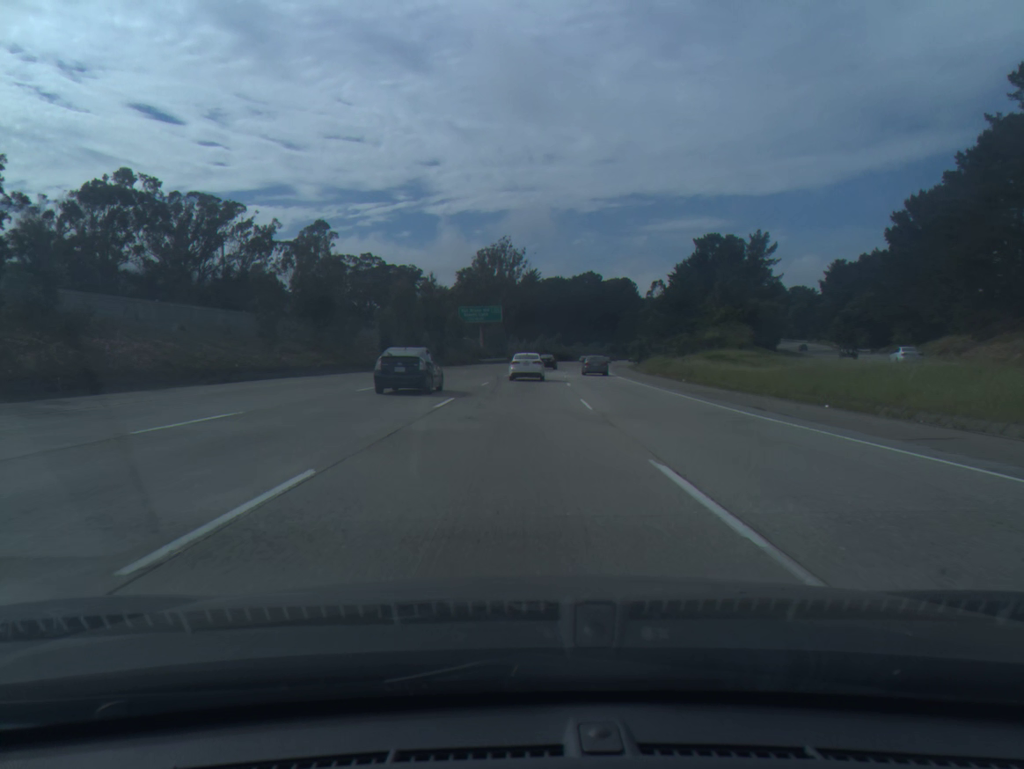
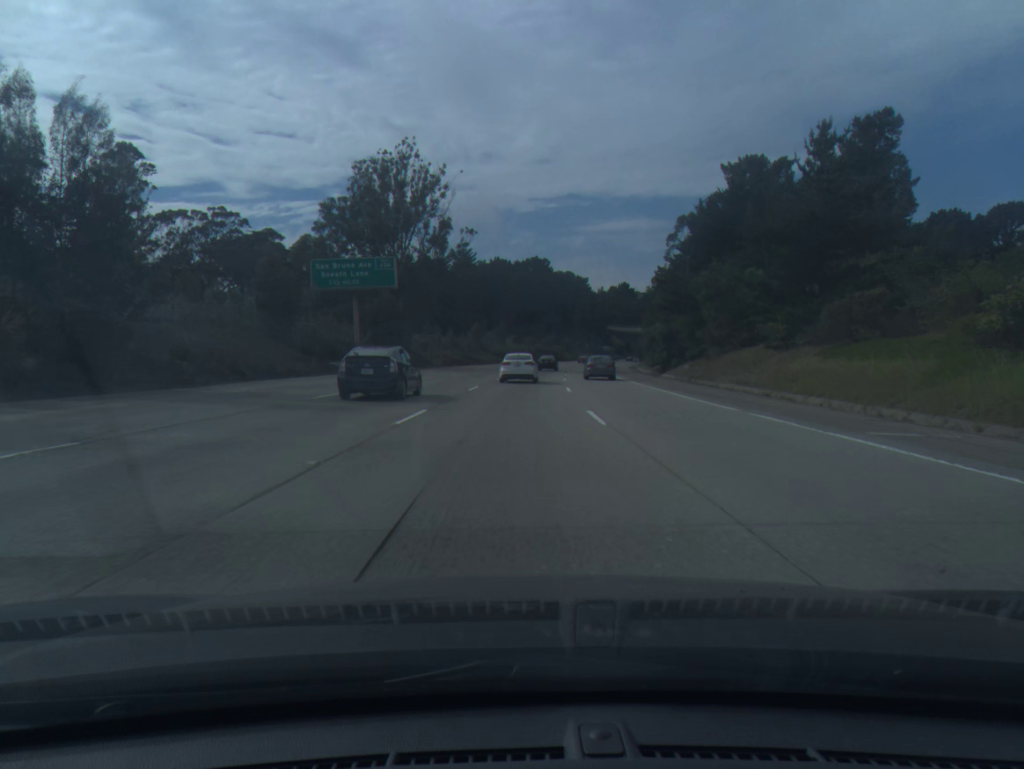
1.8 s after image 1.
(+2.4, +63.2) m; +4°
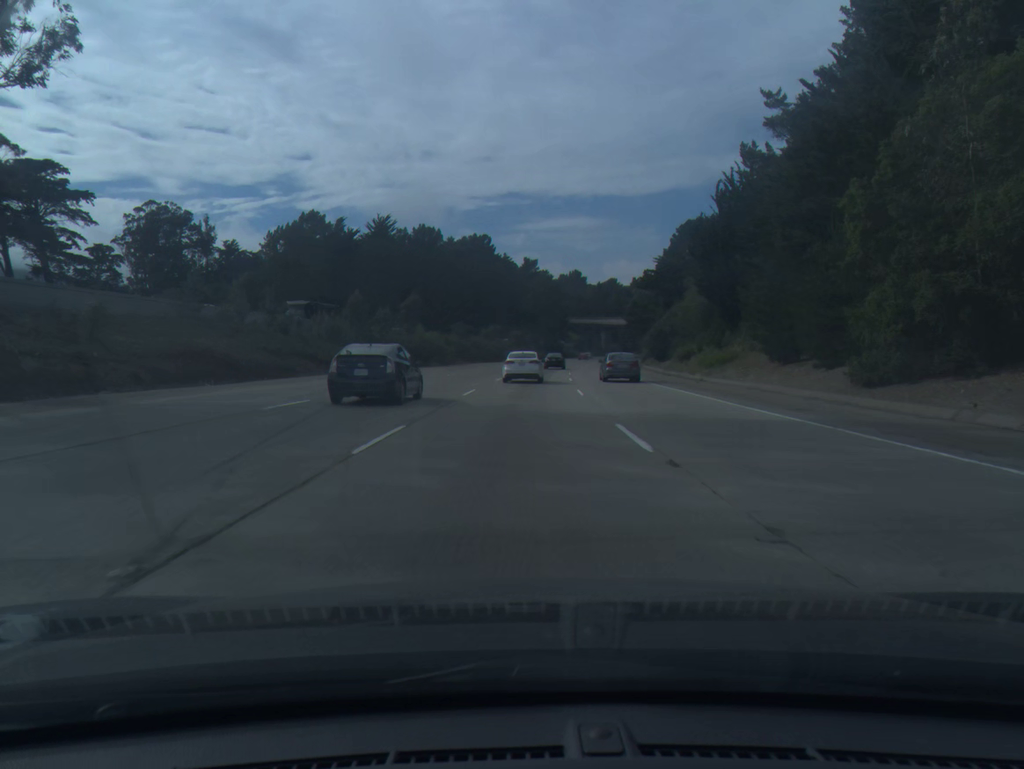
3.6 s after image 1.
(+2.2, +62.8) m; +4°
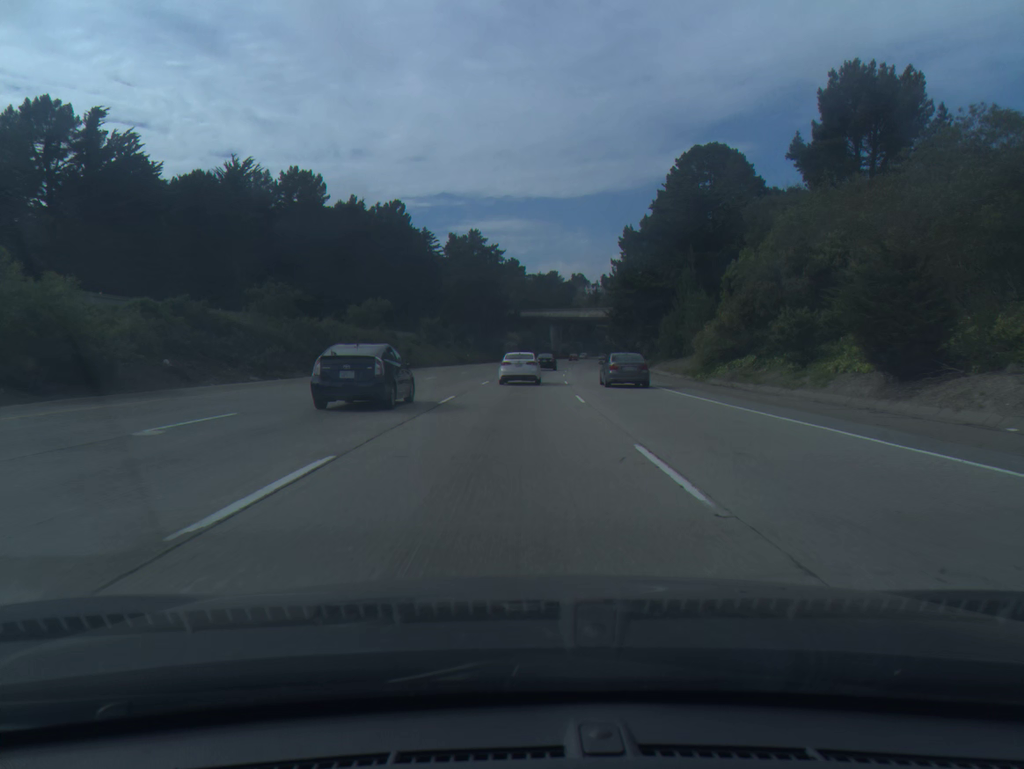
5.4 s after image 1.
(+2.7, +62.3) m; +5°
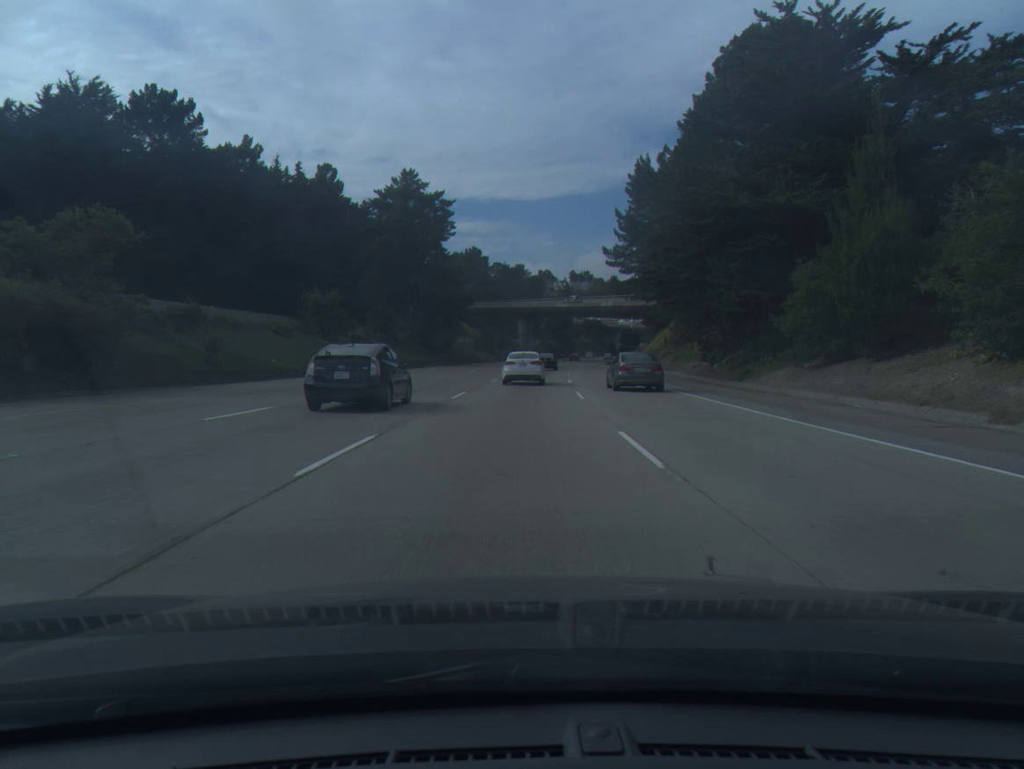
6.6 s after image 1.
(+0.9, +41.4) m; +3°
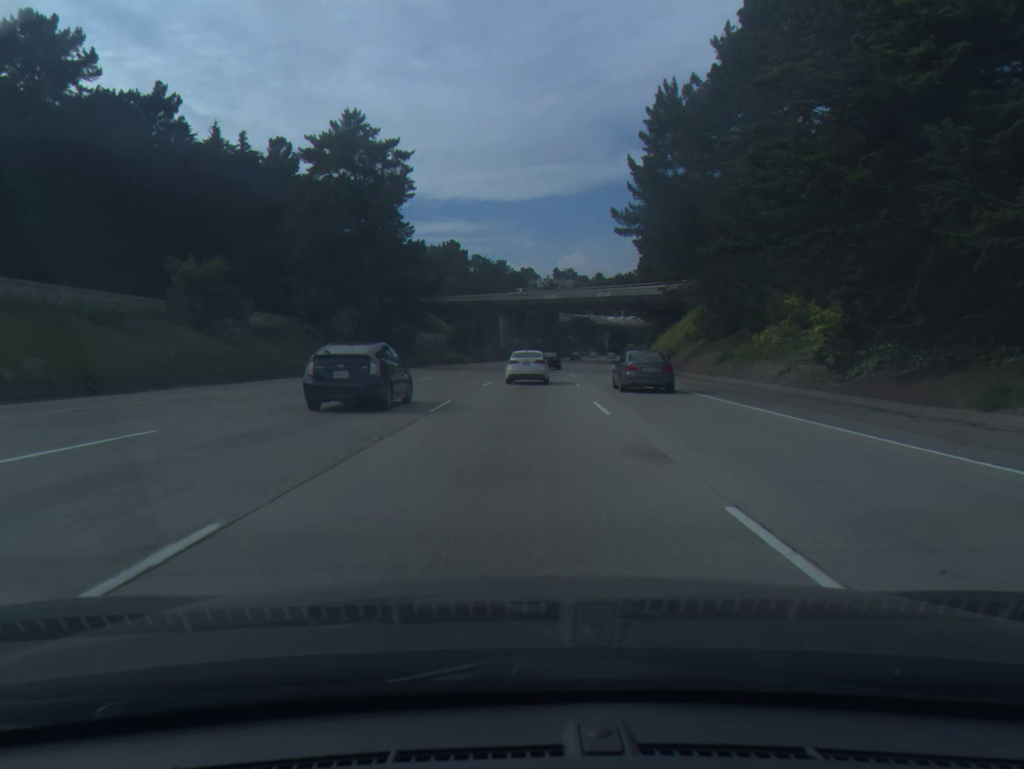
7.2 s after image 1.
(+0.2, +20.6) m; +1°
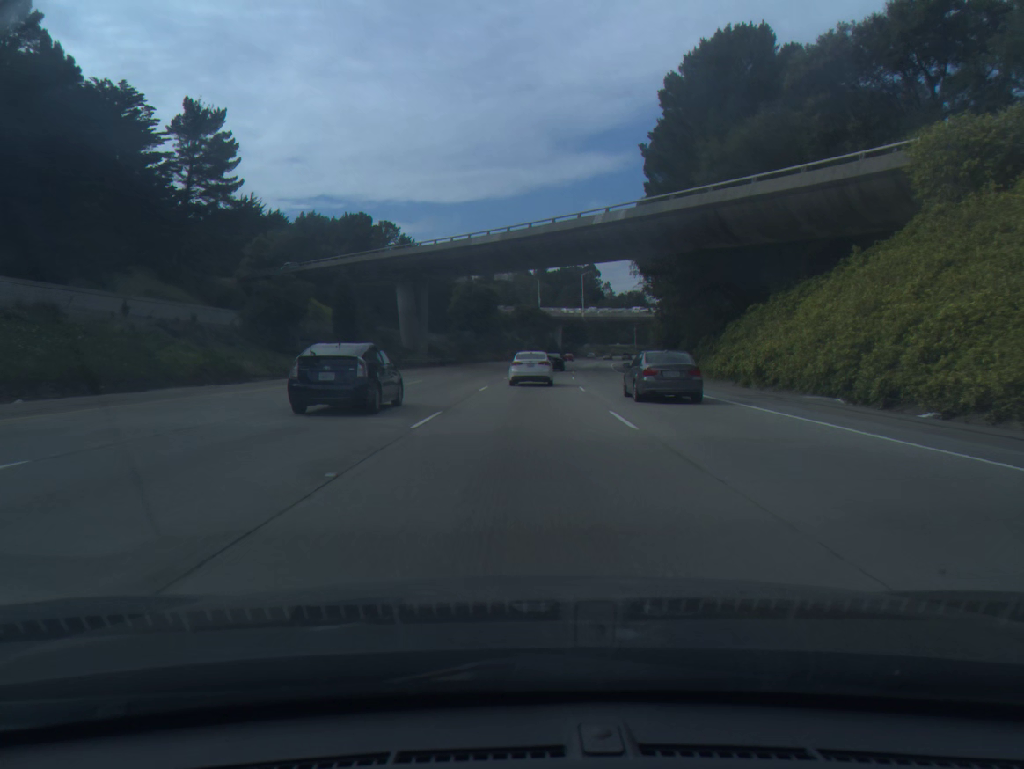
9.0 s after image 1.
(+2.5, +61.6) m; +5°
